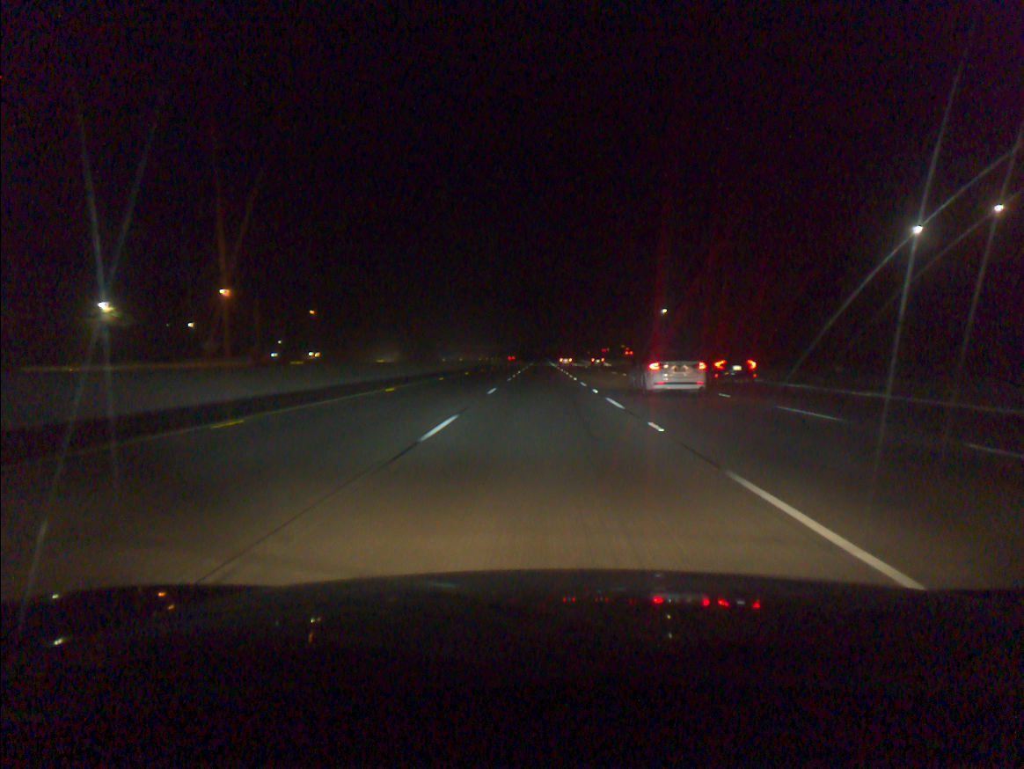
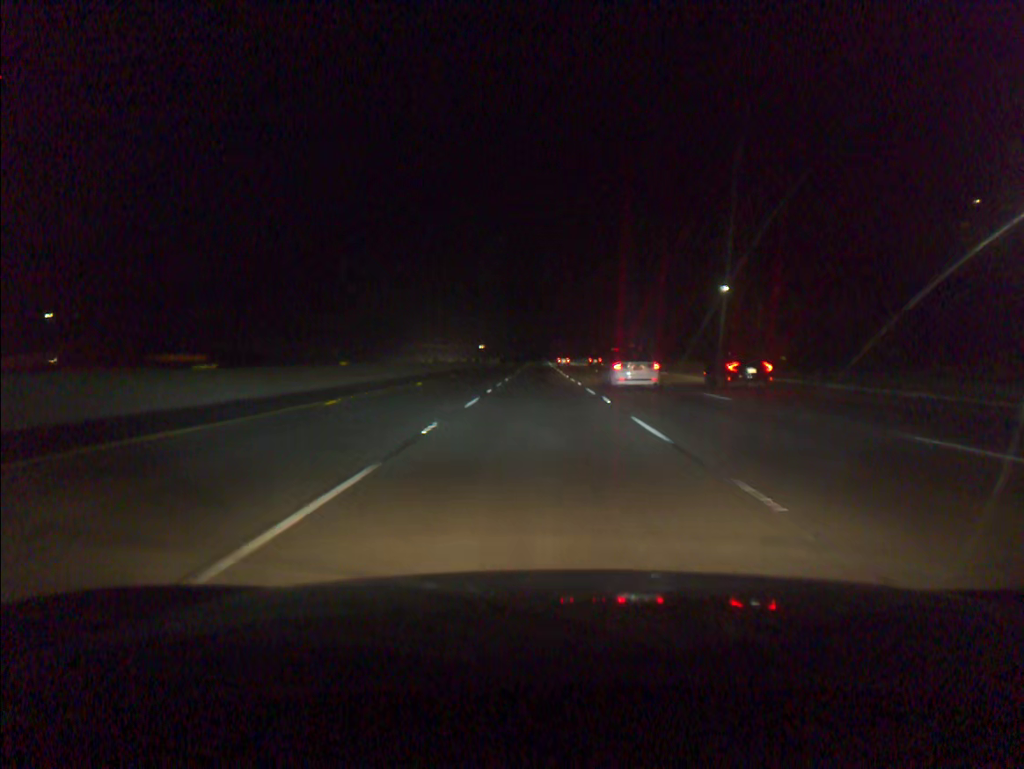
(+0.1, +50.7) m; 0°
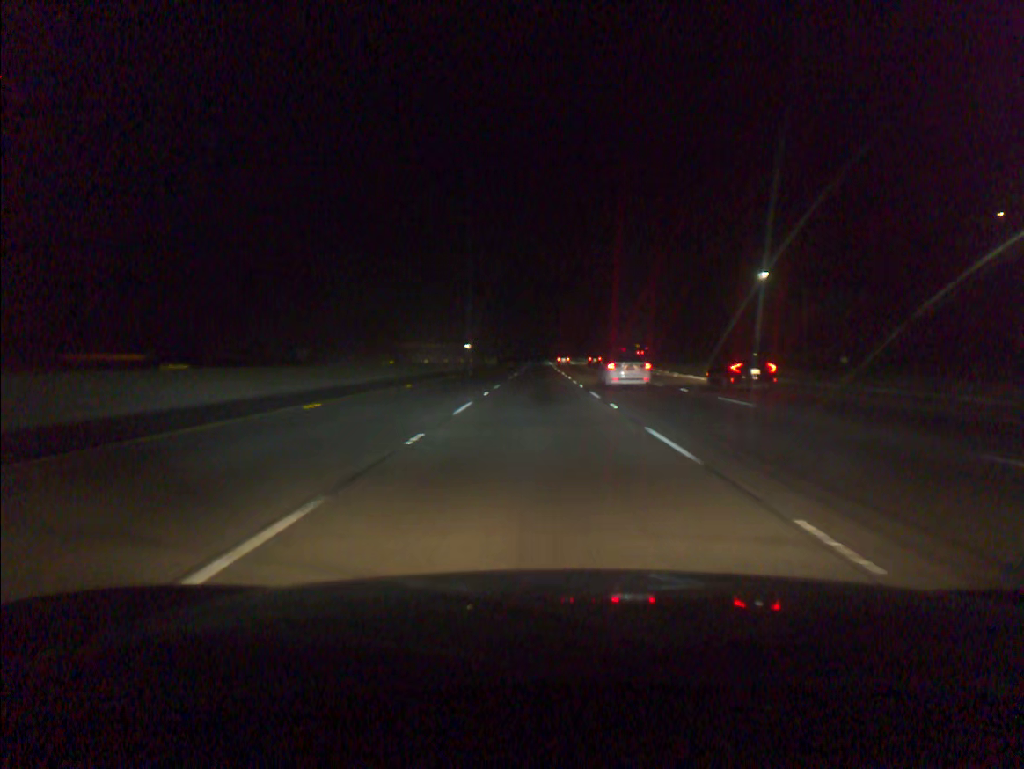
(0.0, +16.9) m; 0°
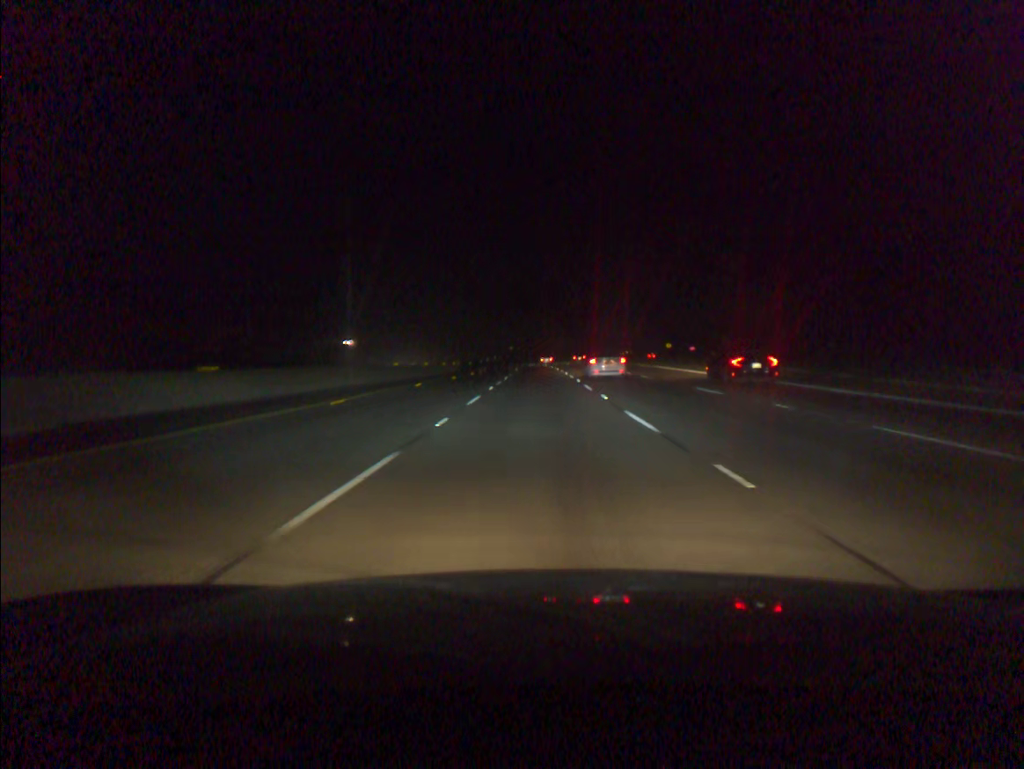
(-0.1, +84.4) m; 0°
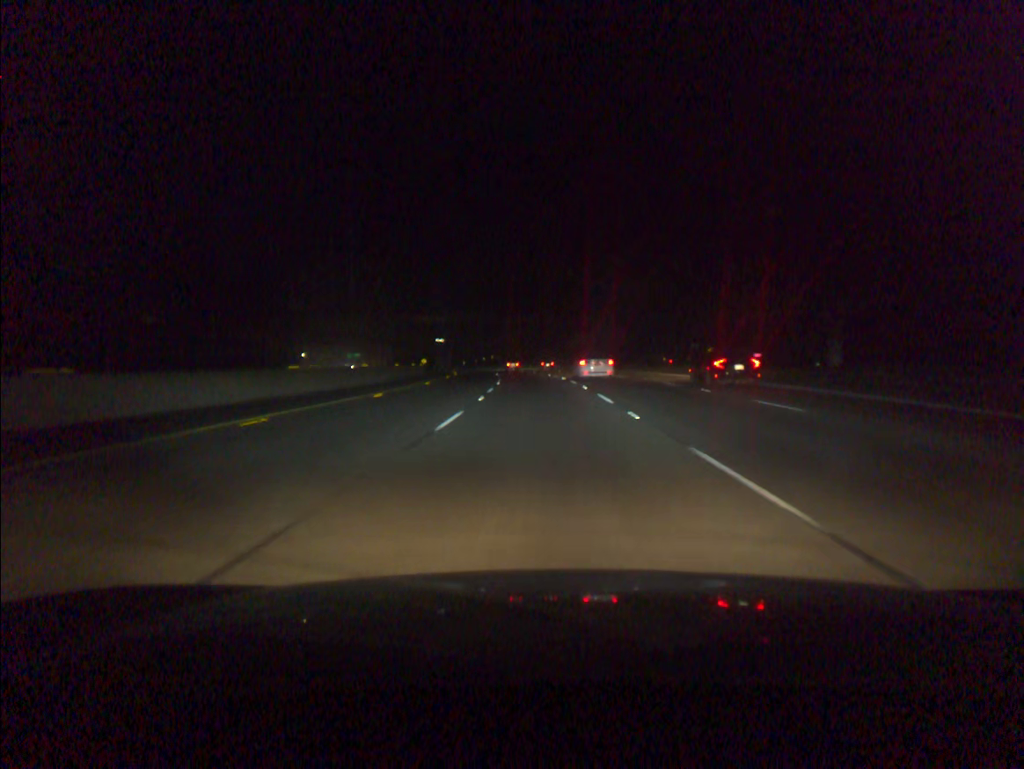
(-0.2, +50.7) m; -1°
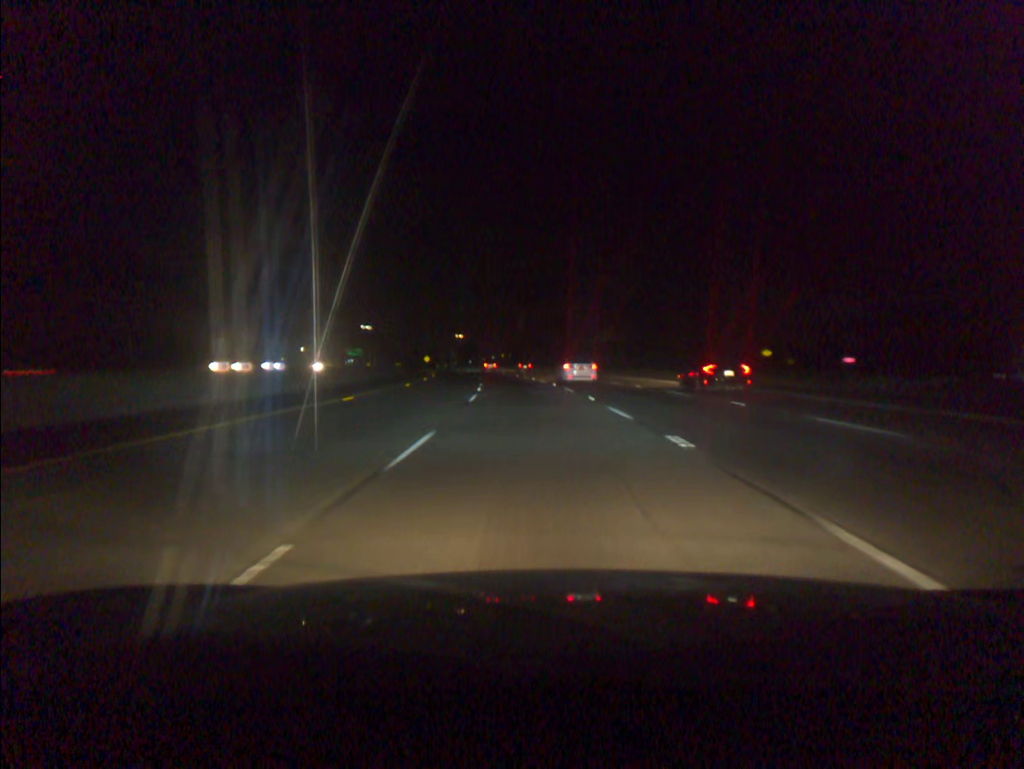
(-0.3, +33.7) m; -1°
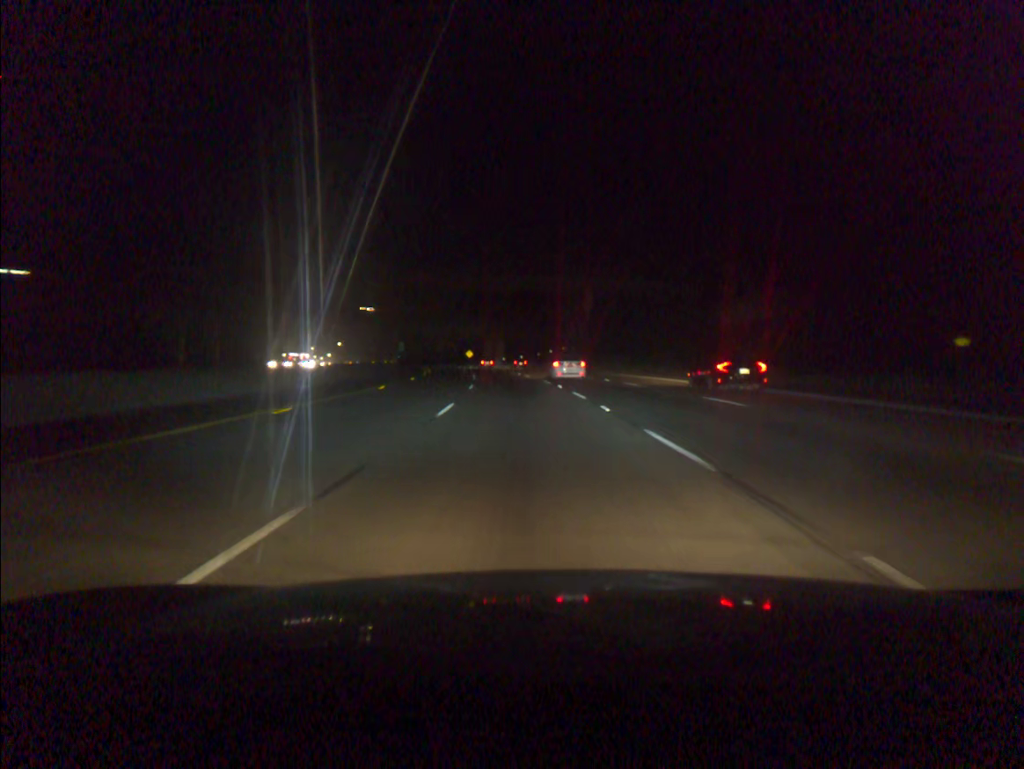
(-1.8, +50.7) m; -5°
